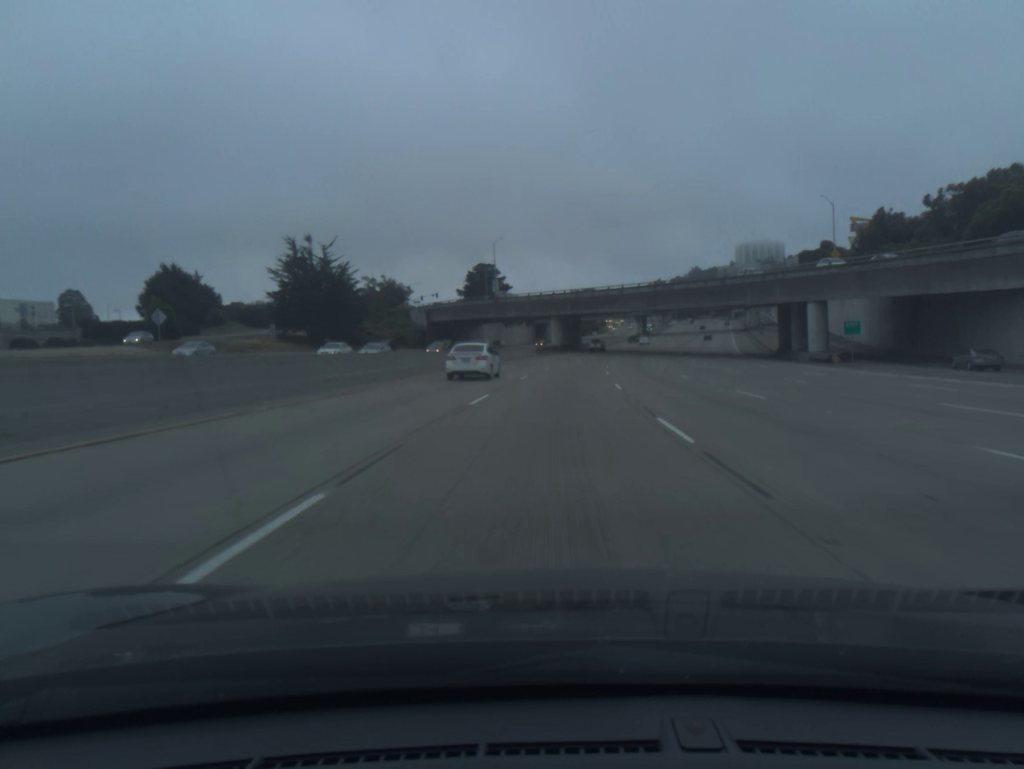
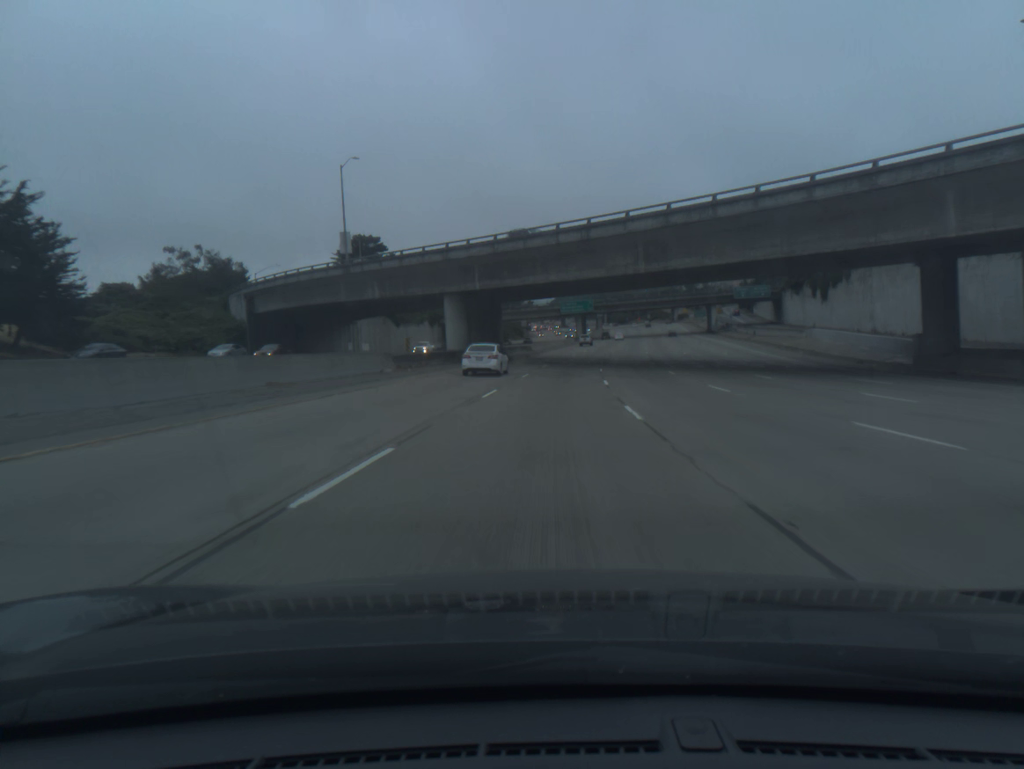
(+2.7, +54.9) m; +6°
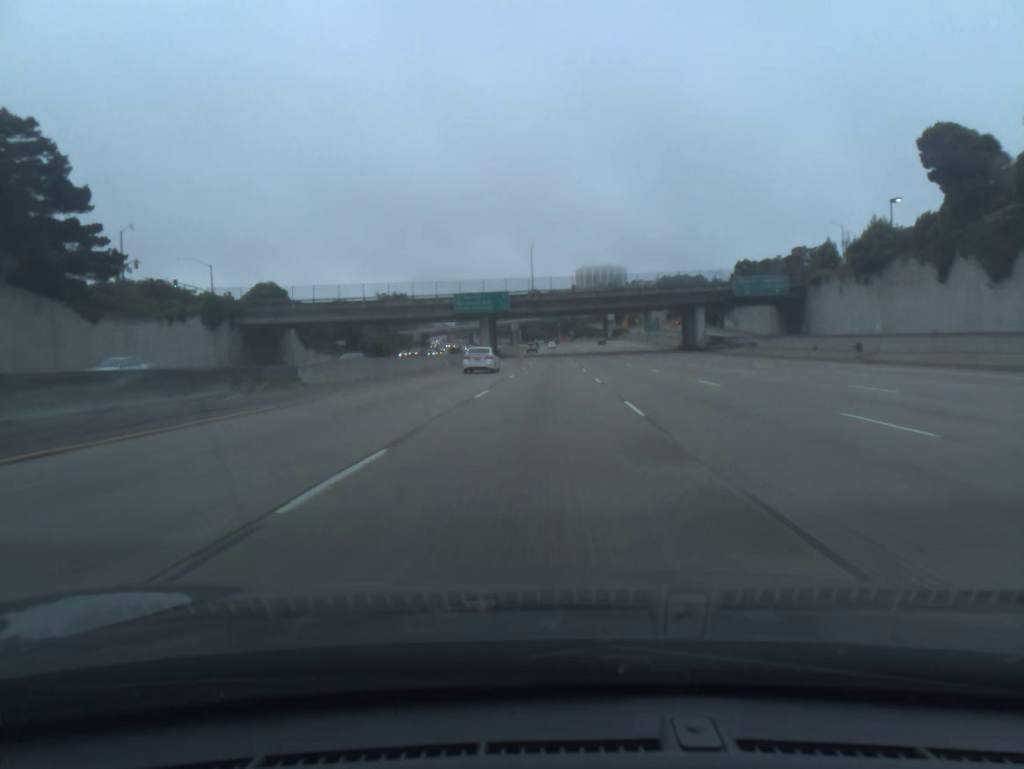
(+4.2, +72.8) m; +7°
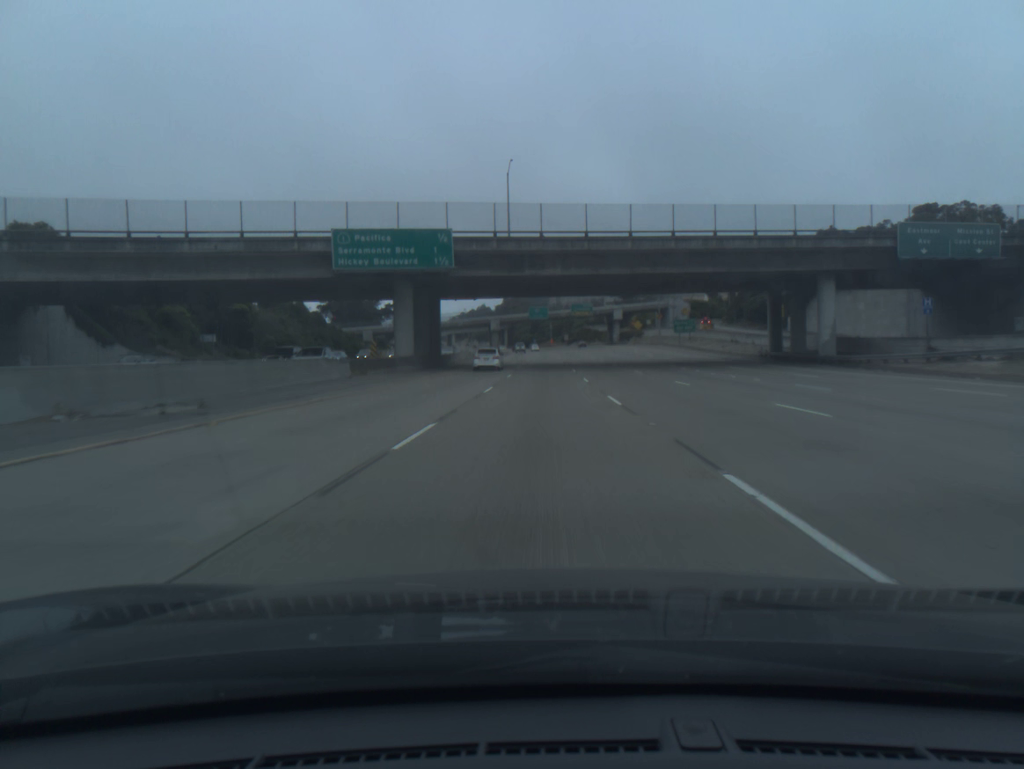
(+0.7, +54.4) m; +1°
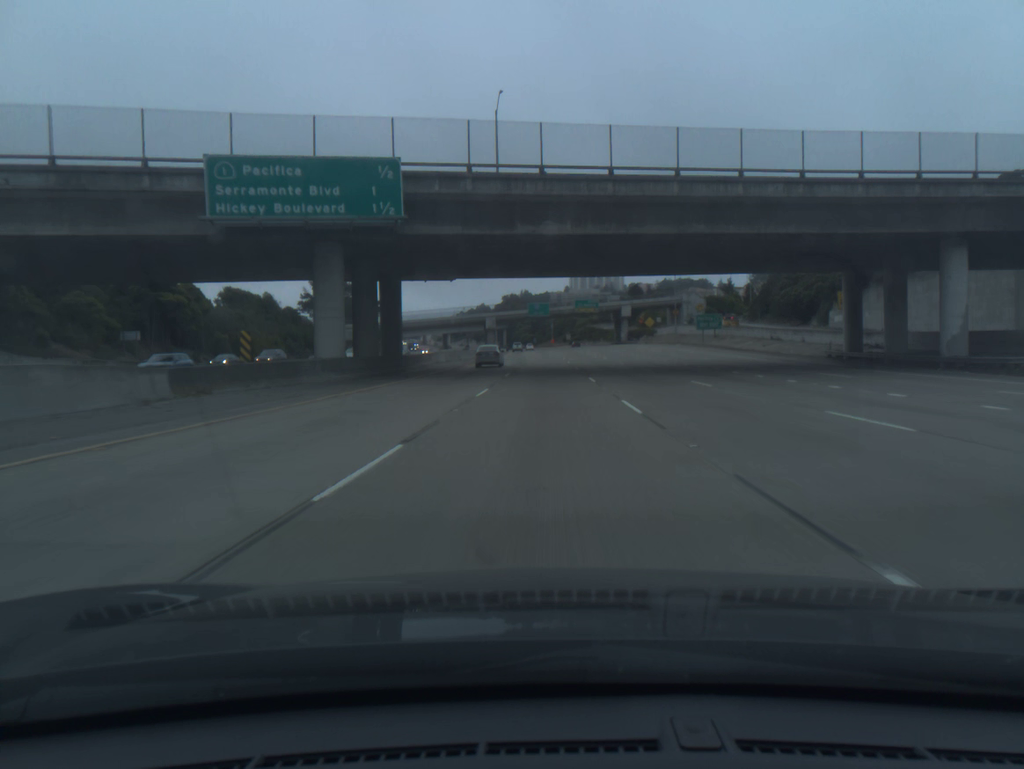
(0.0, +18.1) m; 0°
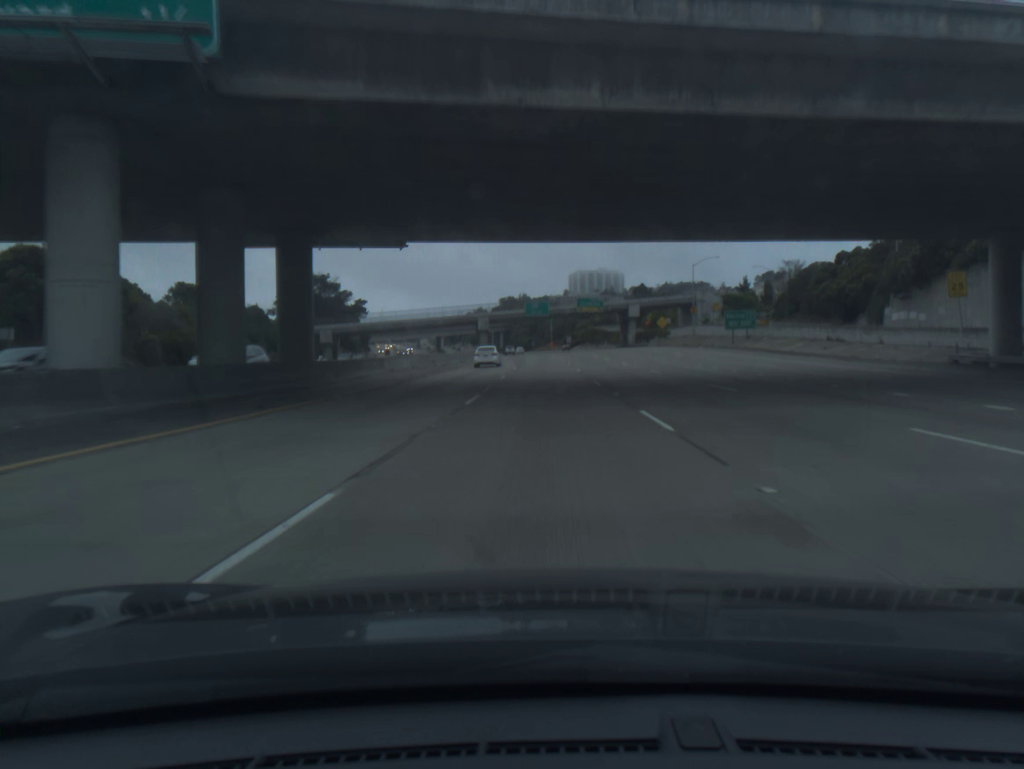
(0.0, +18.0) m; 0°
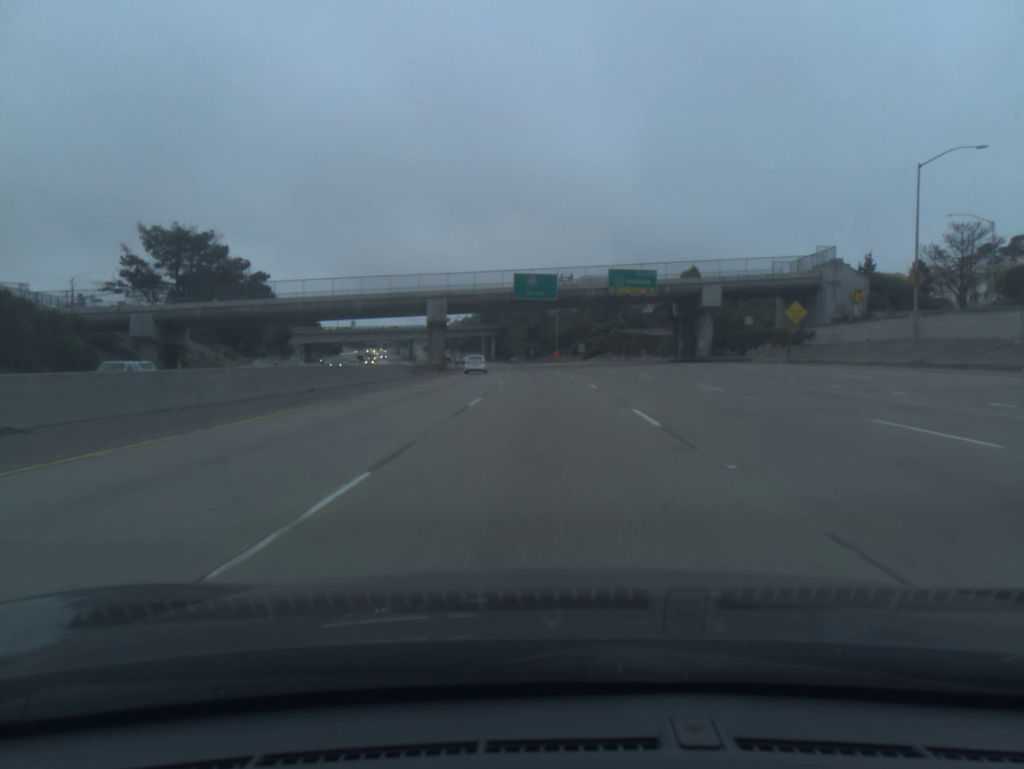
(+0.1, +71.8) m; 0°
